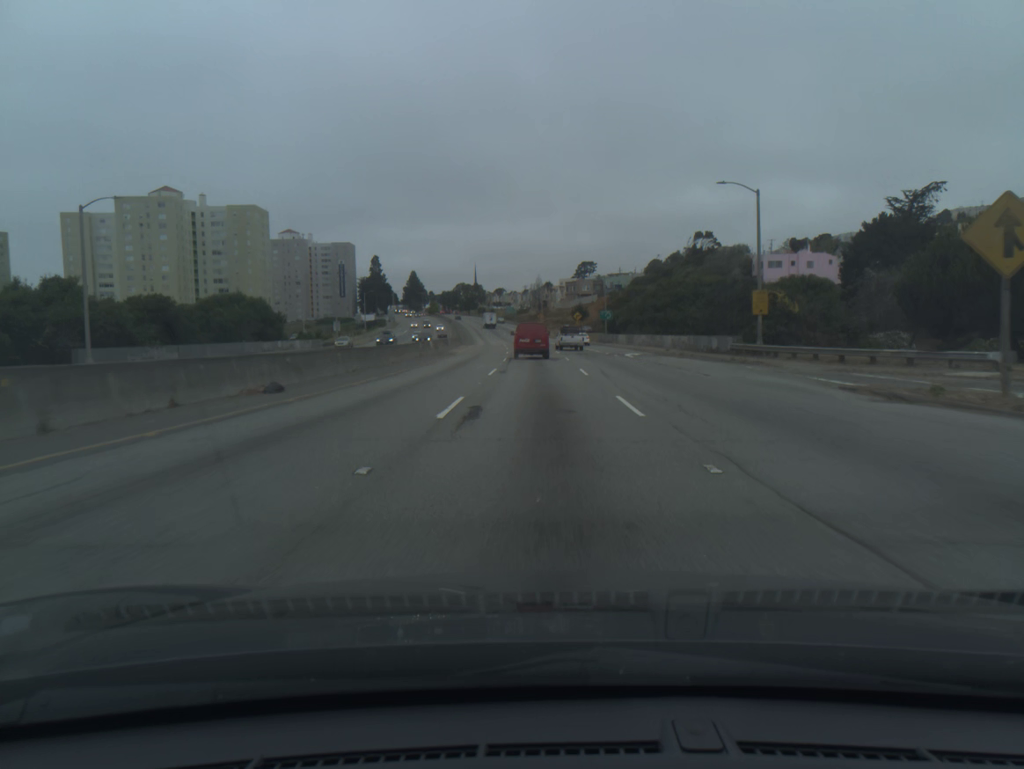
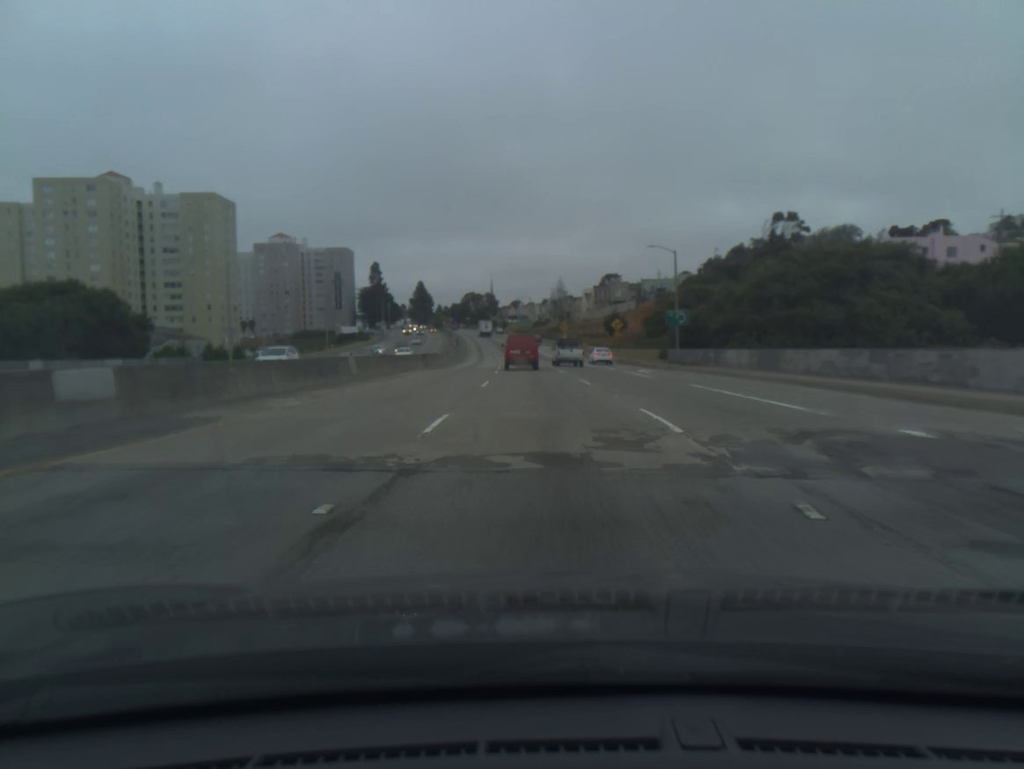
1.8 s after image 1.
(-0.6, +45.9) m; -1°
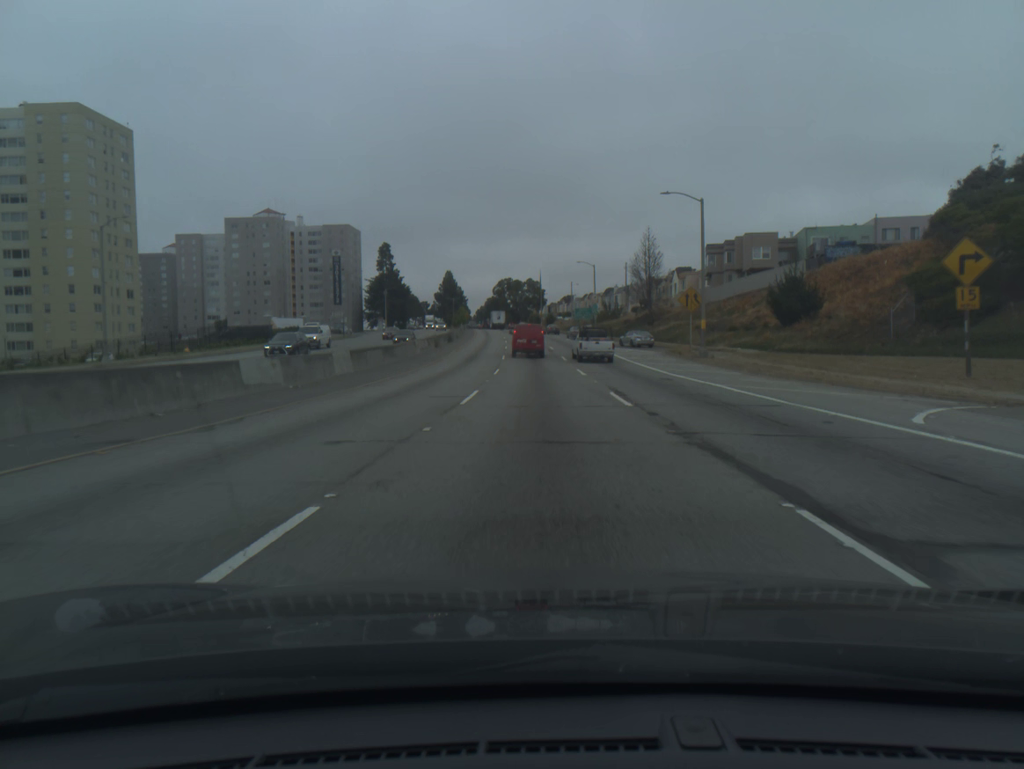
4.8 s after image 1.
(-2.5, +75.5) m; -4°
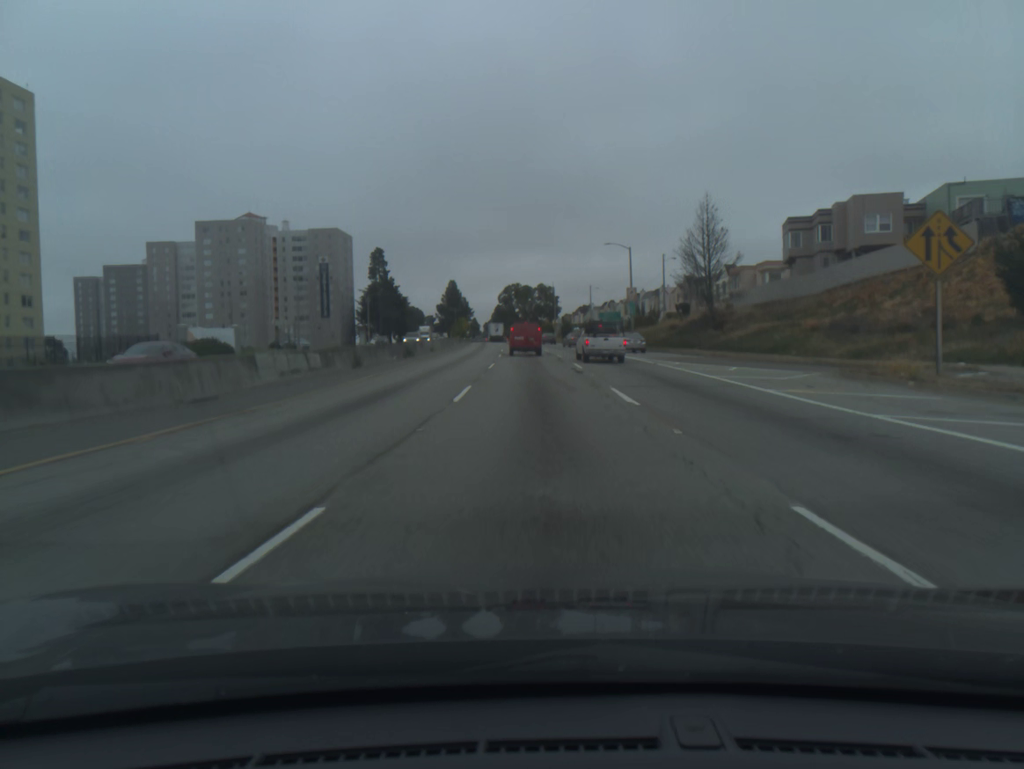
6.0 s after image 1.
(-0.3, +30.0) m; -1°
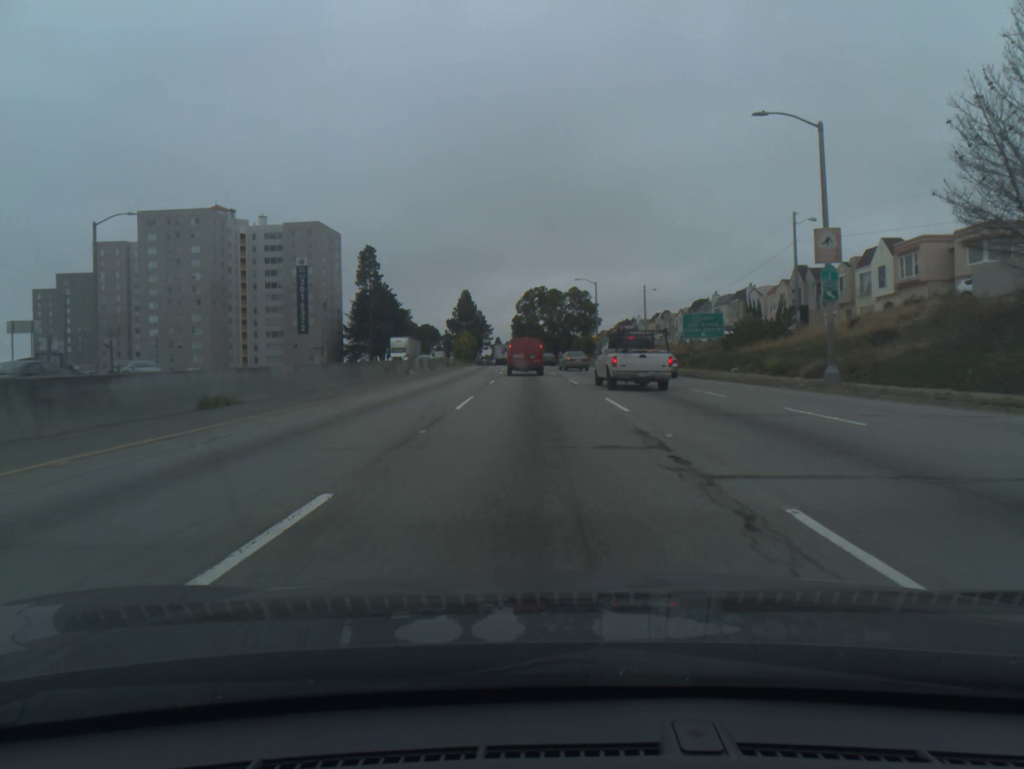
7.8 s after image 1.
(-0.7, +43.9) m; -2°
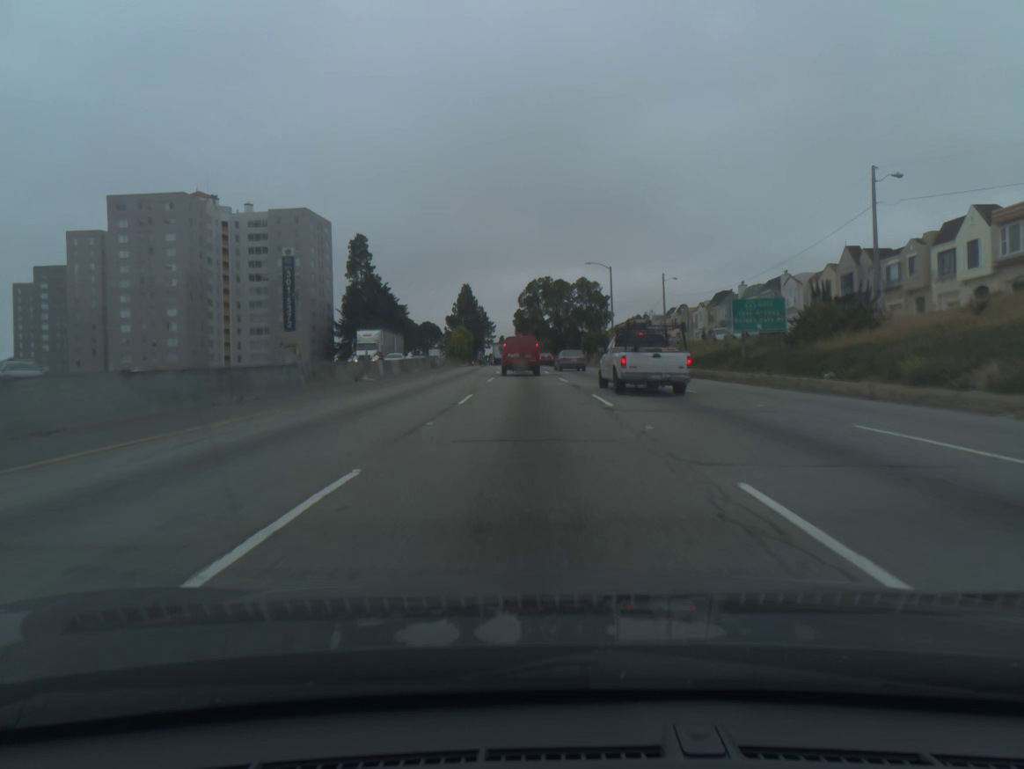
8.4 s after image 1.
(-0.1, +13.7) m; 0°
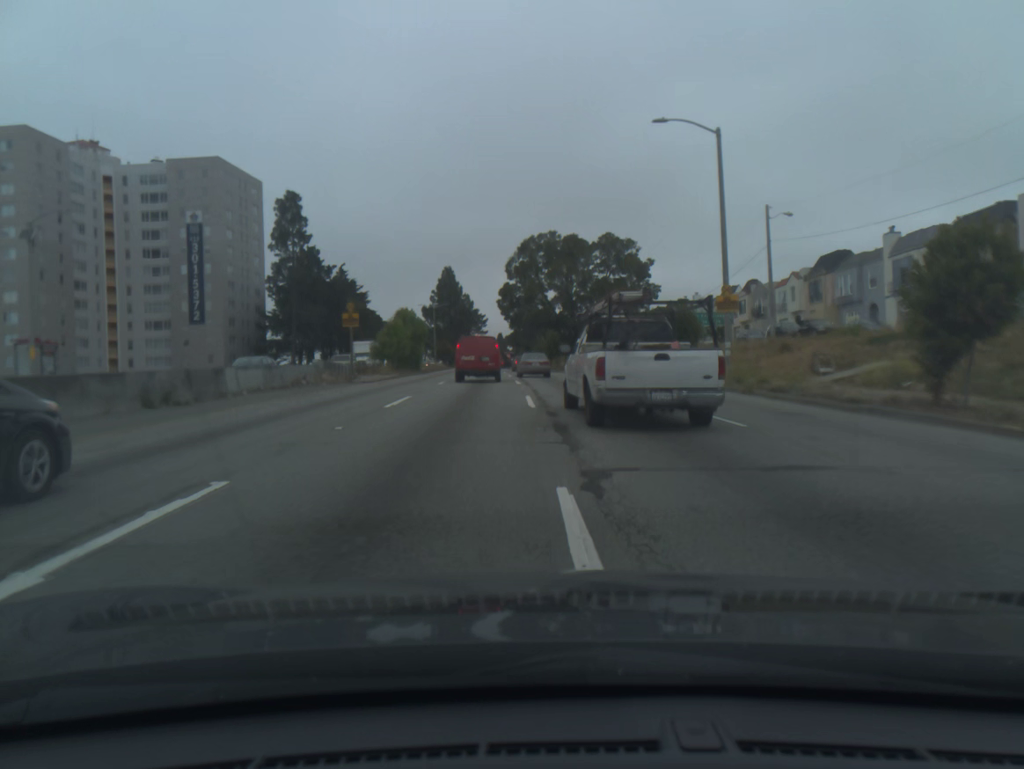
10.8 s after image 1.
(0.0, +45.5) m; 0°
